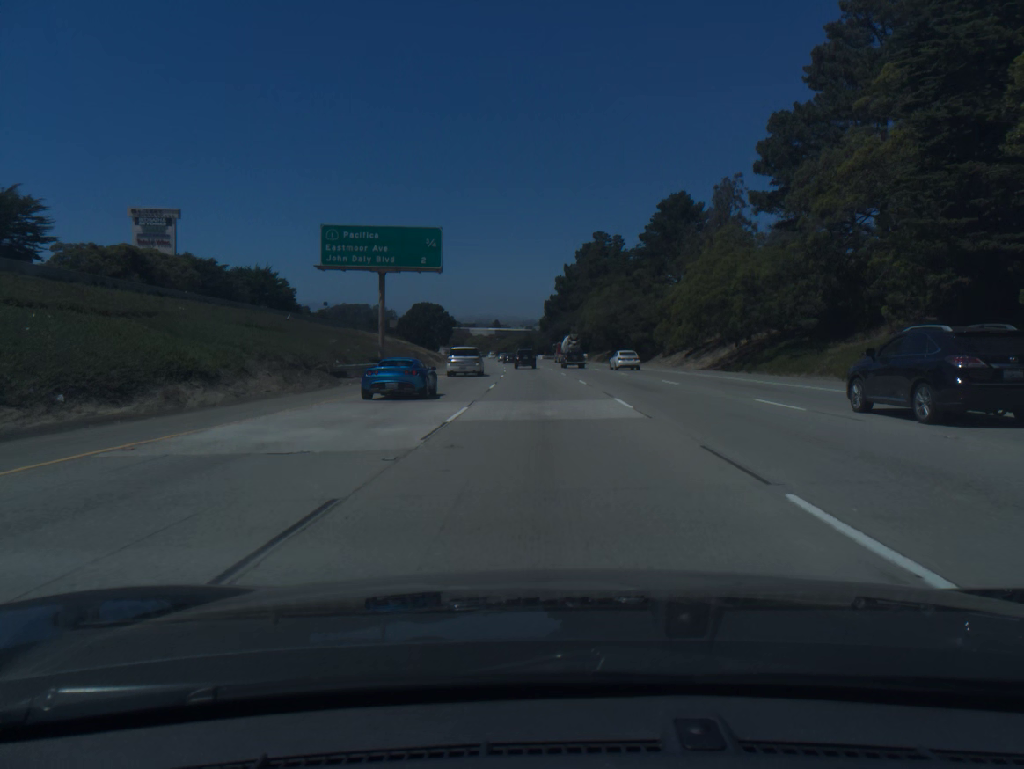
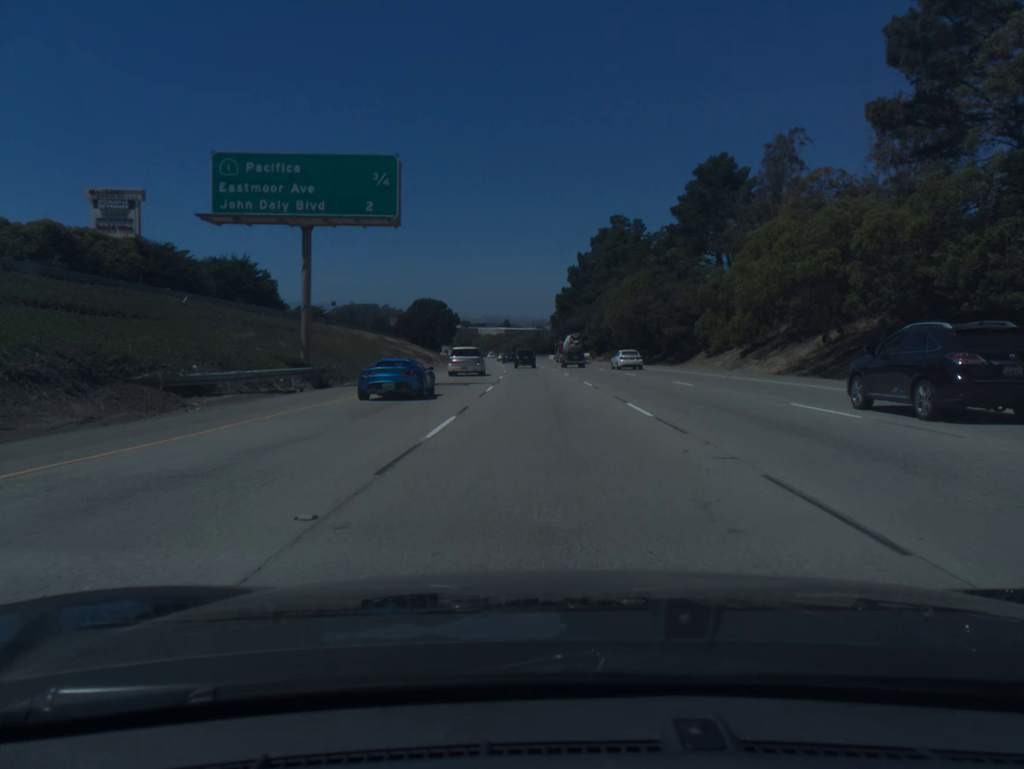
(-0.1, +17.3) m; -1°
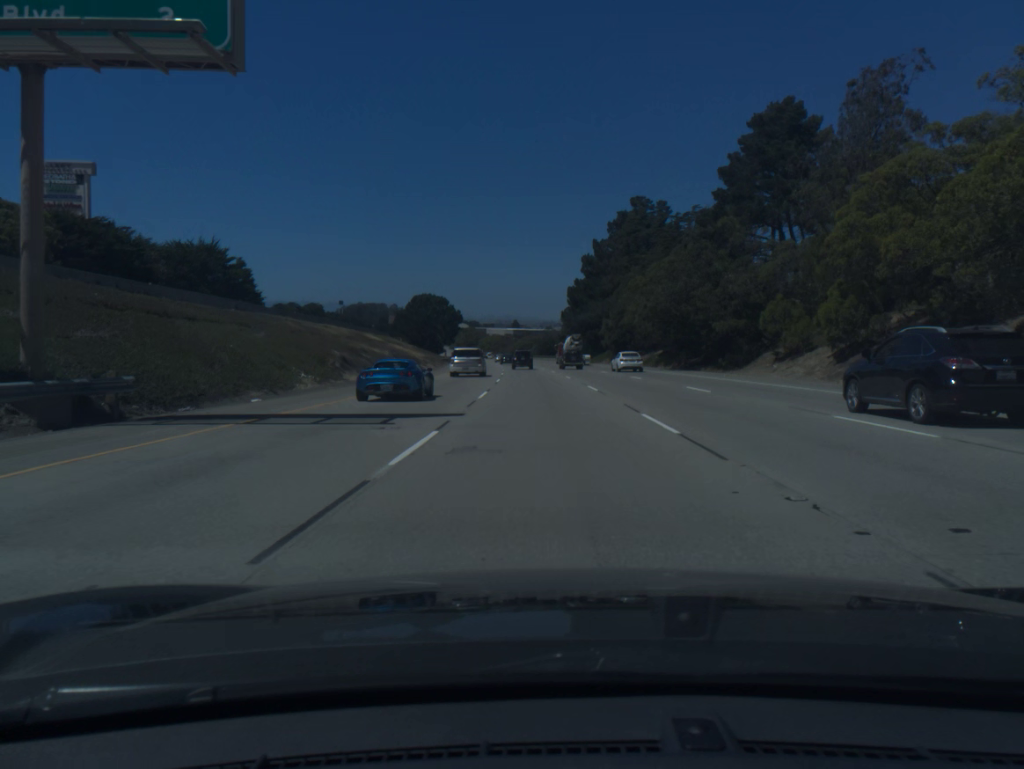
(-0.1, +17.4) m; -1°
